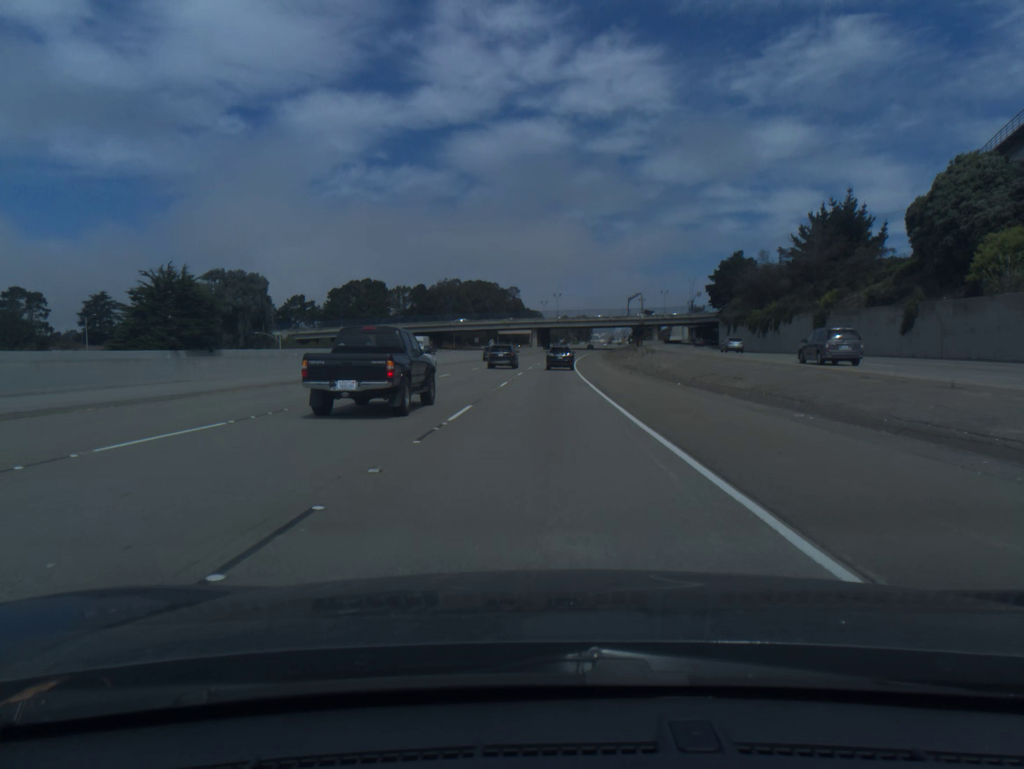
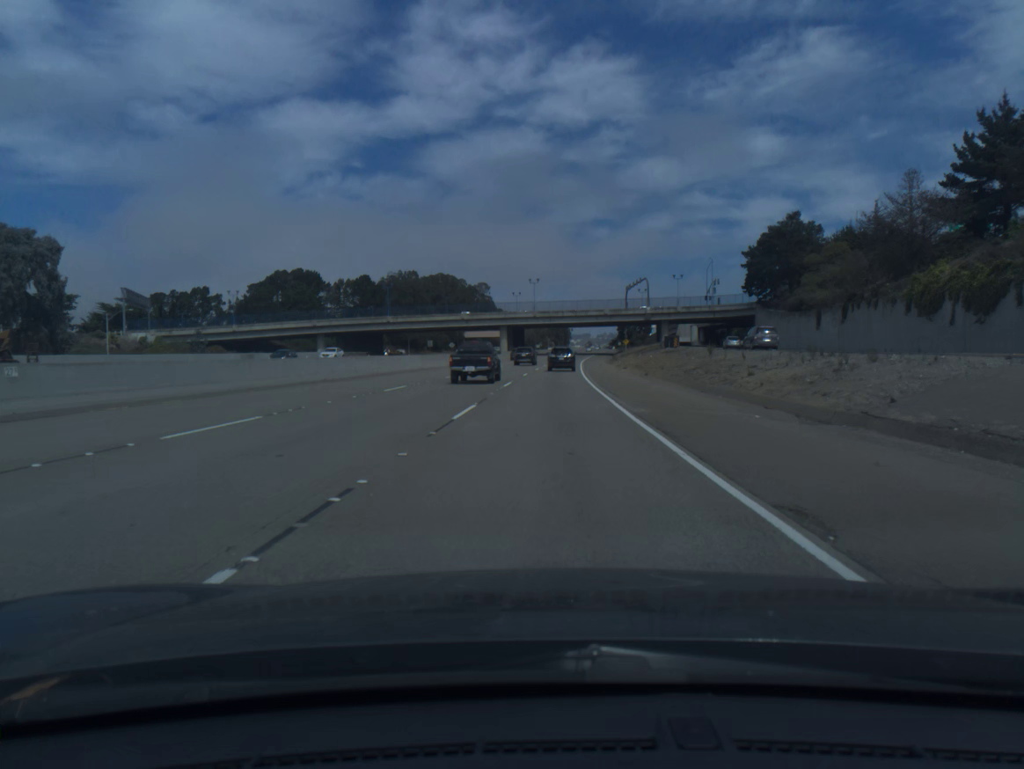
(+0.9, +56.8) m; +2°
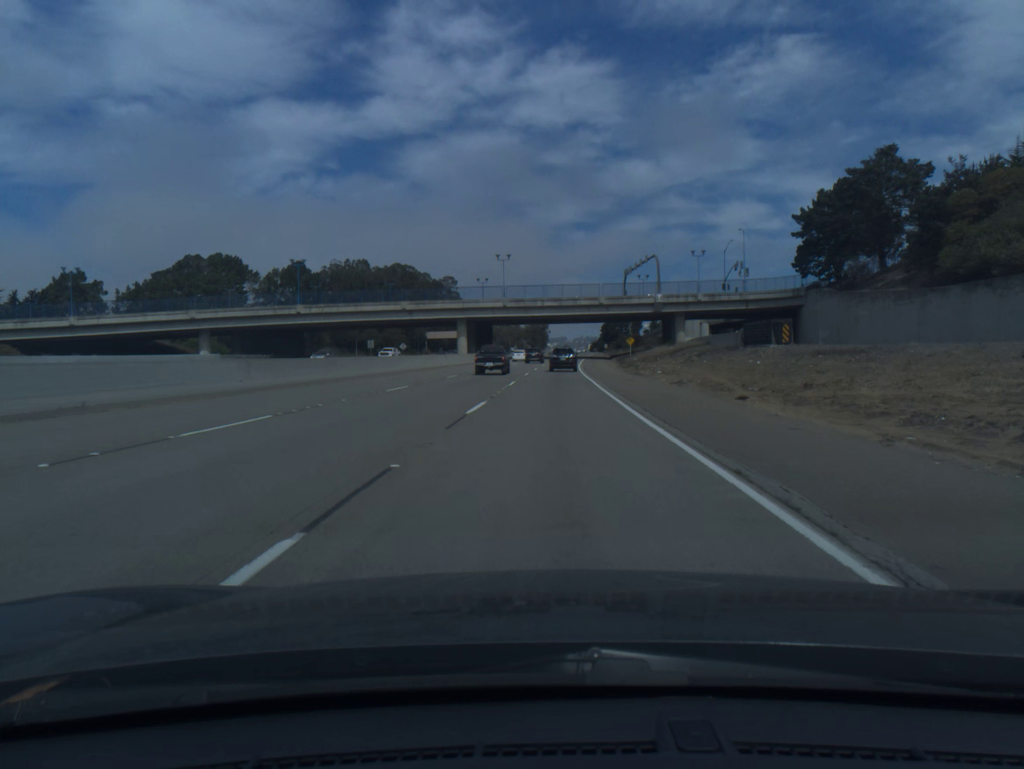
(+0.6, +42.5) m; +2°
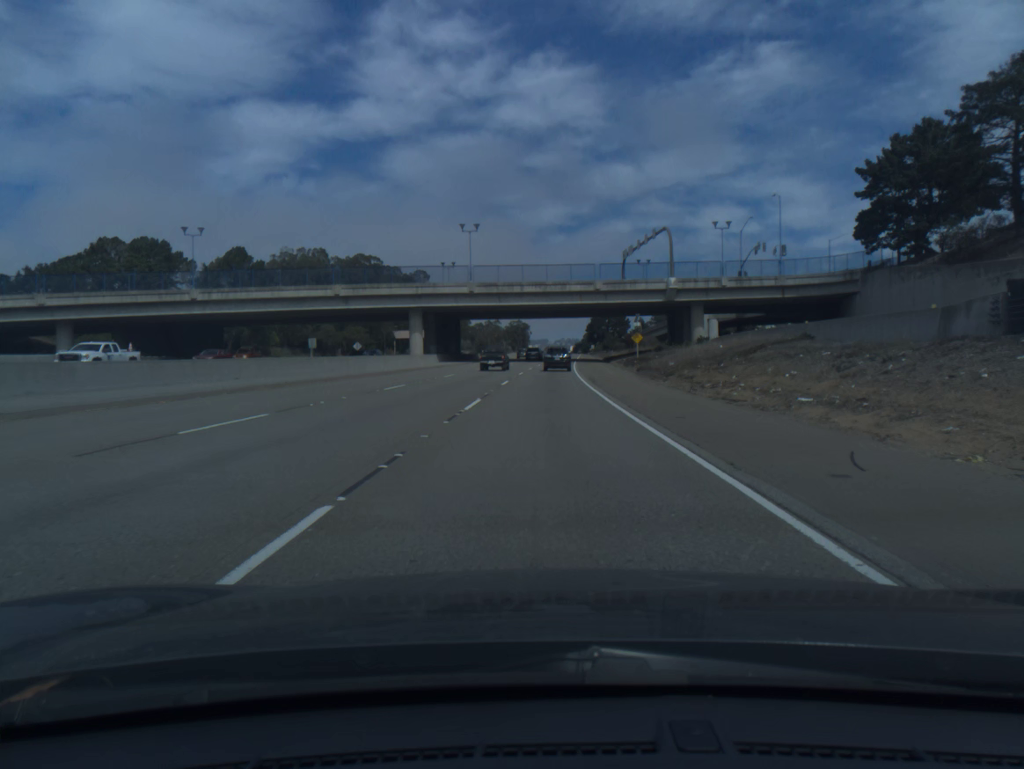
(+0.3, +28.2) m; +1°
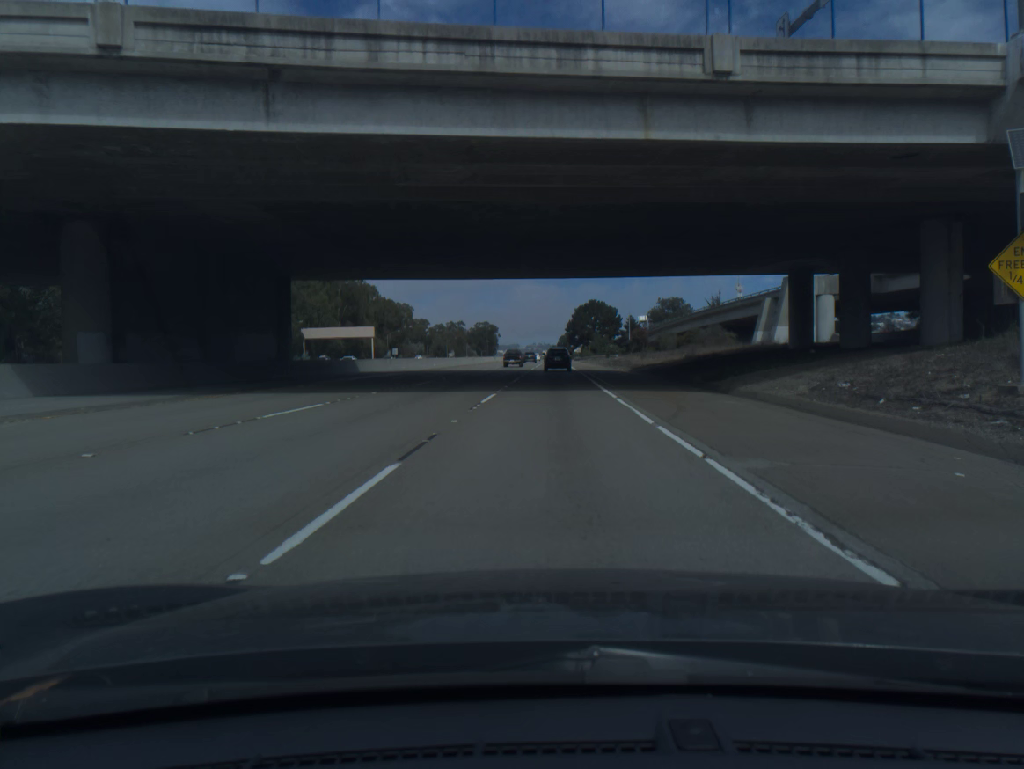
(+1.1, +70.2) m; +2°
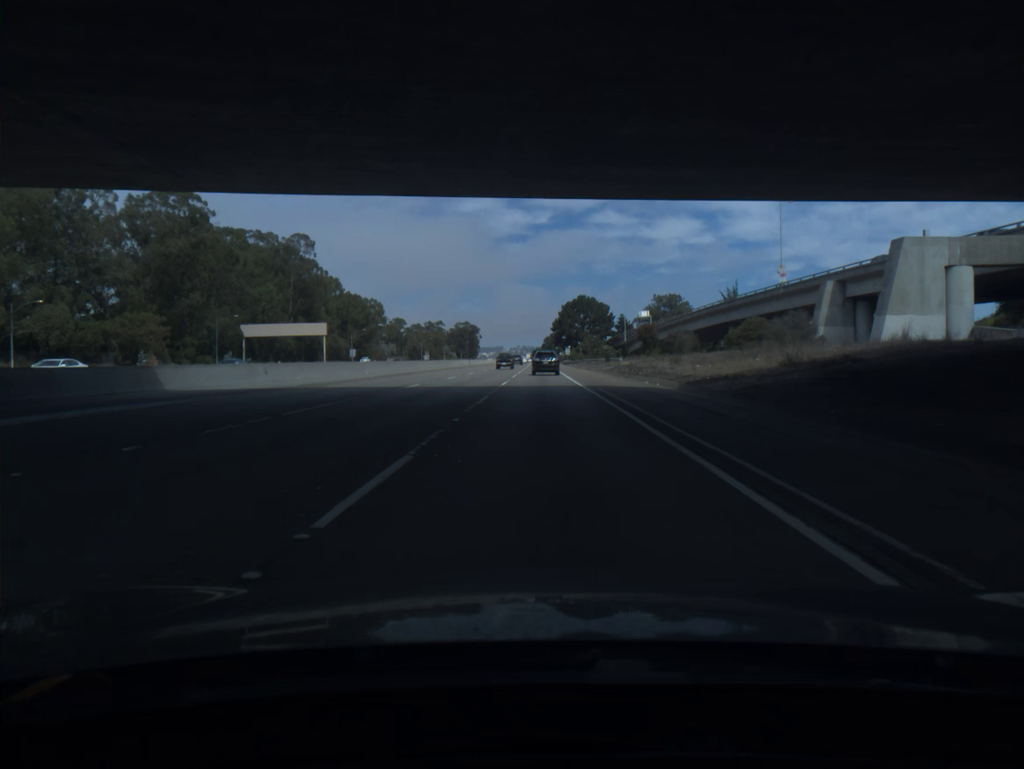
(+0.3, +28.2) m; +1°
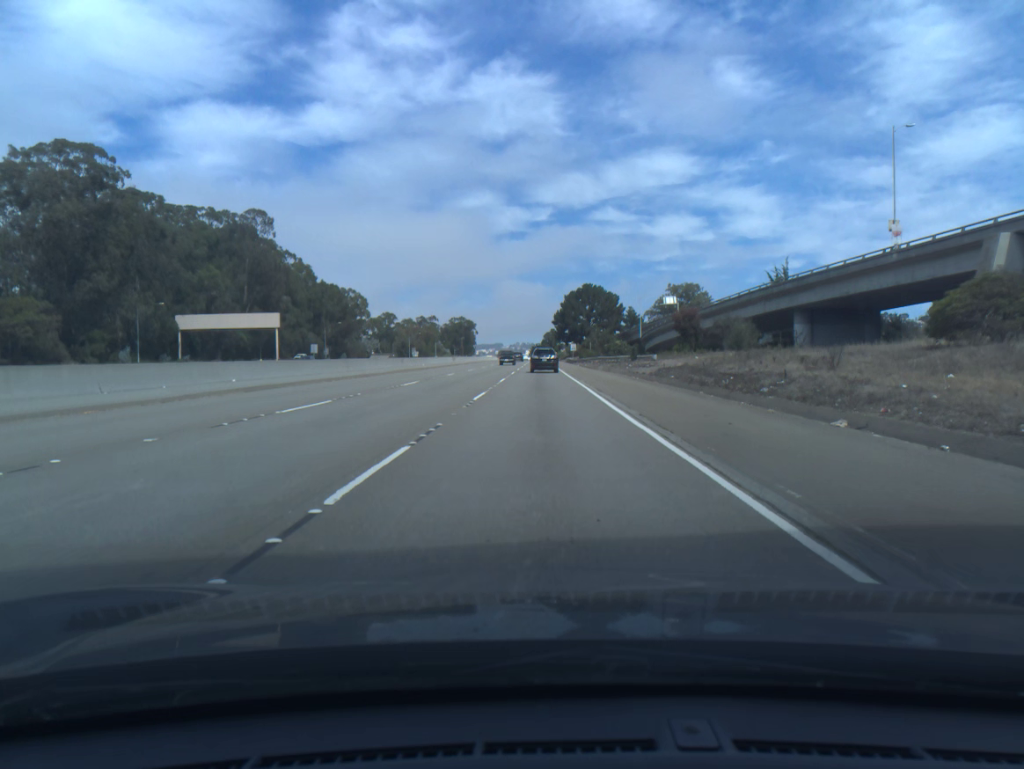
(+0.1, +28.3) m; 0°
